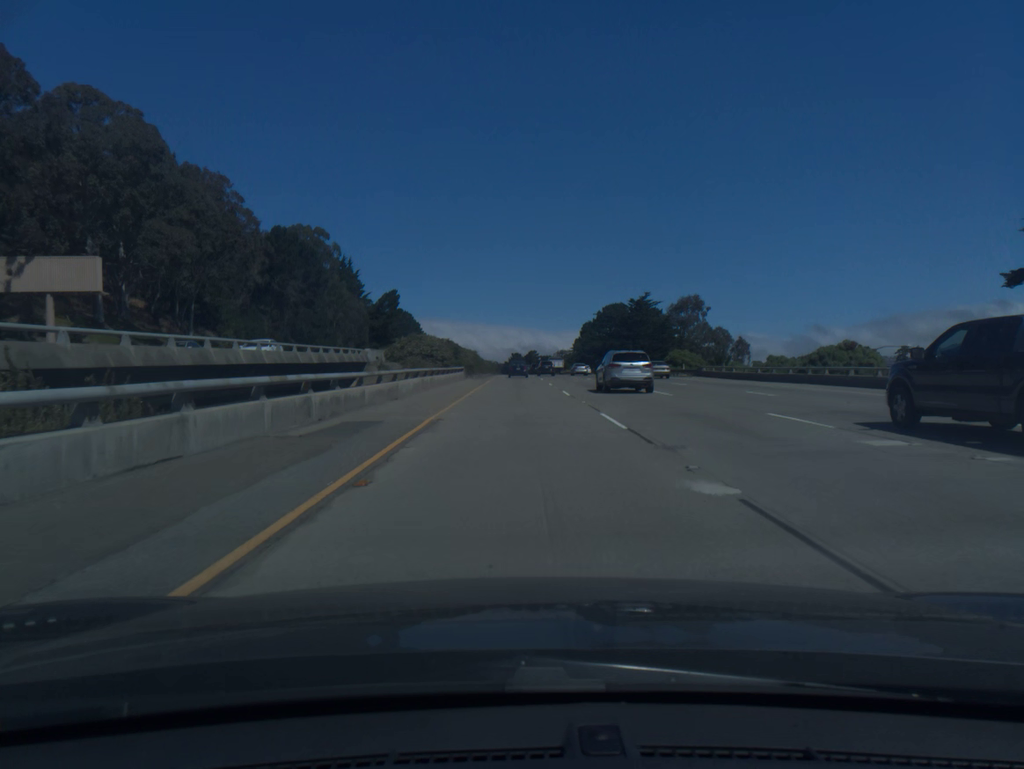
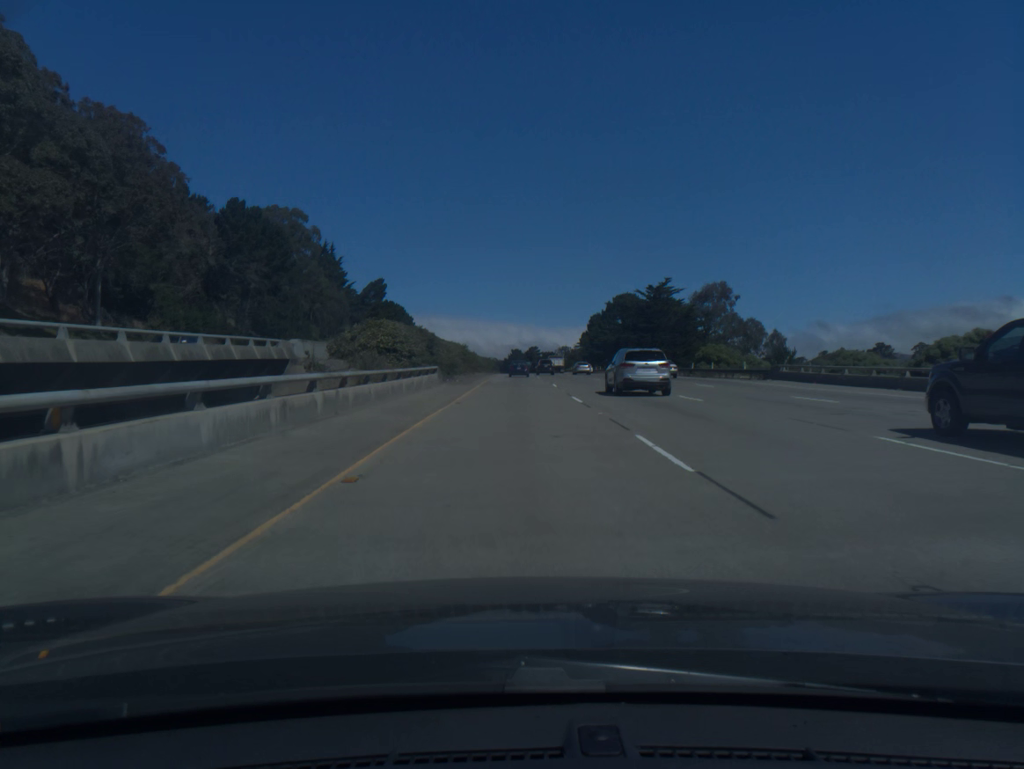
(0.0, +20.1) m; 0°
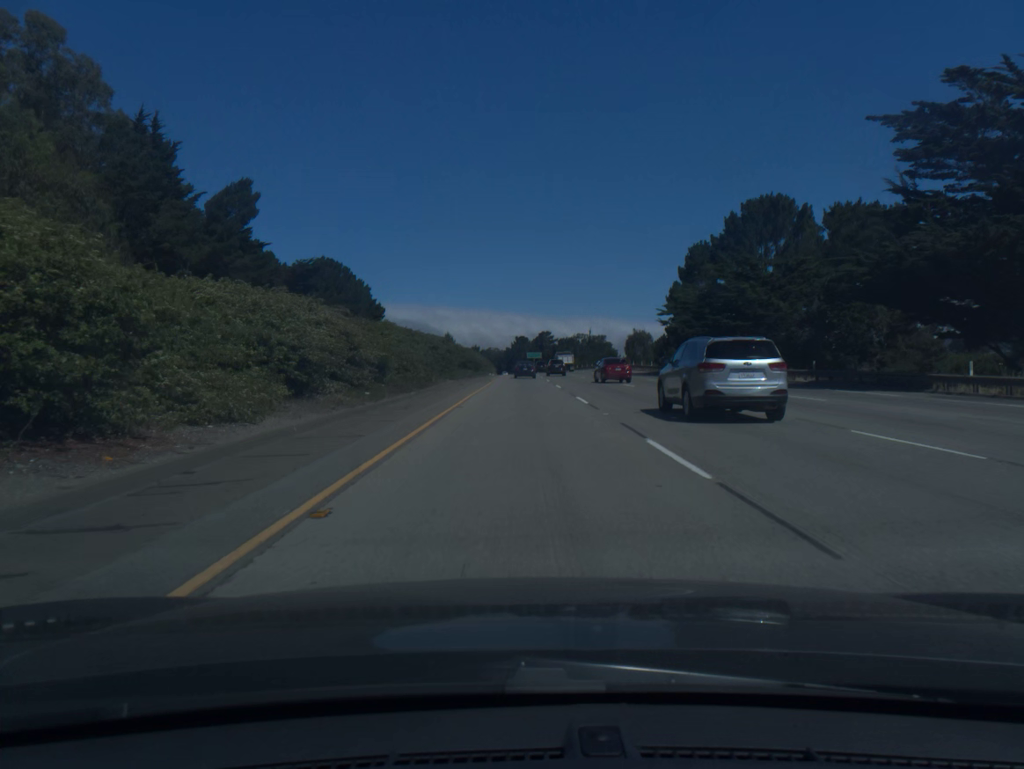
(-0.3, +98.1) m; 0°
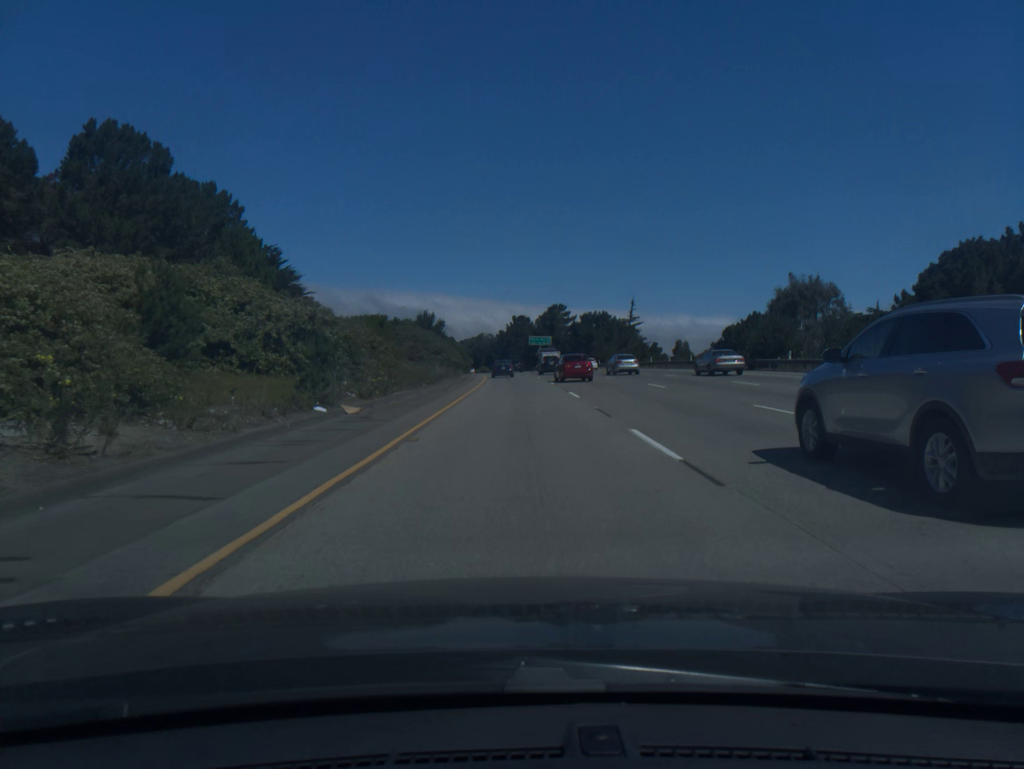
(+0.3, +96.3) m; 0°
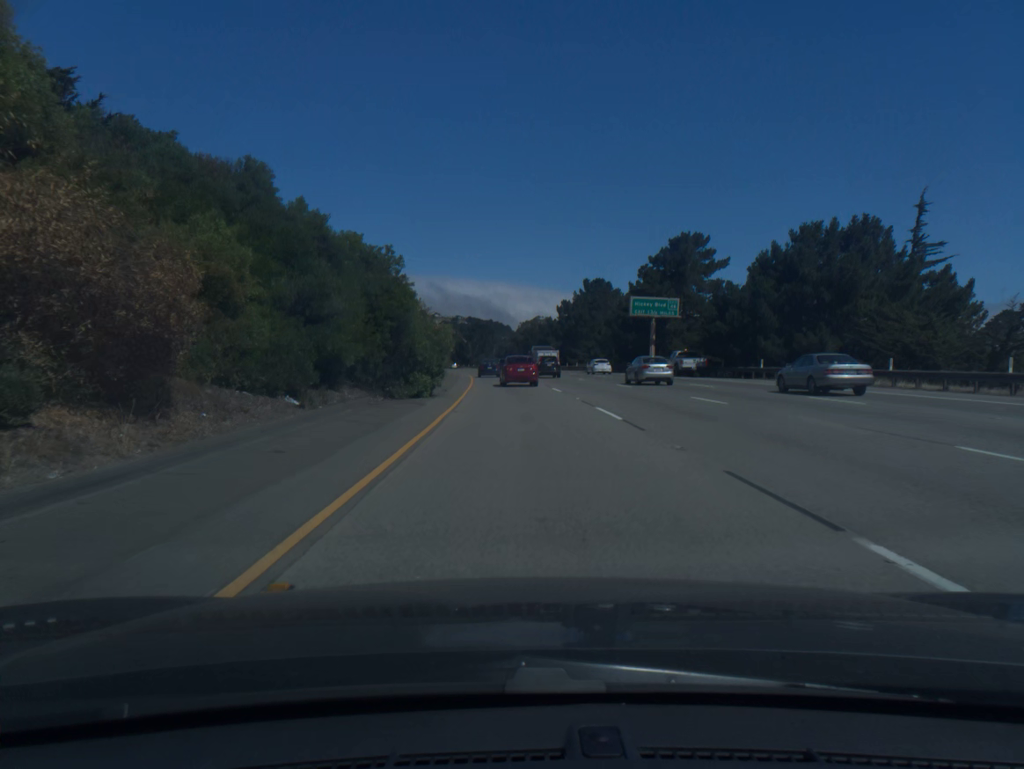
(-2.6, +95.8) m; -4°
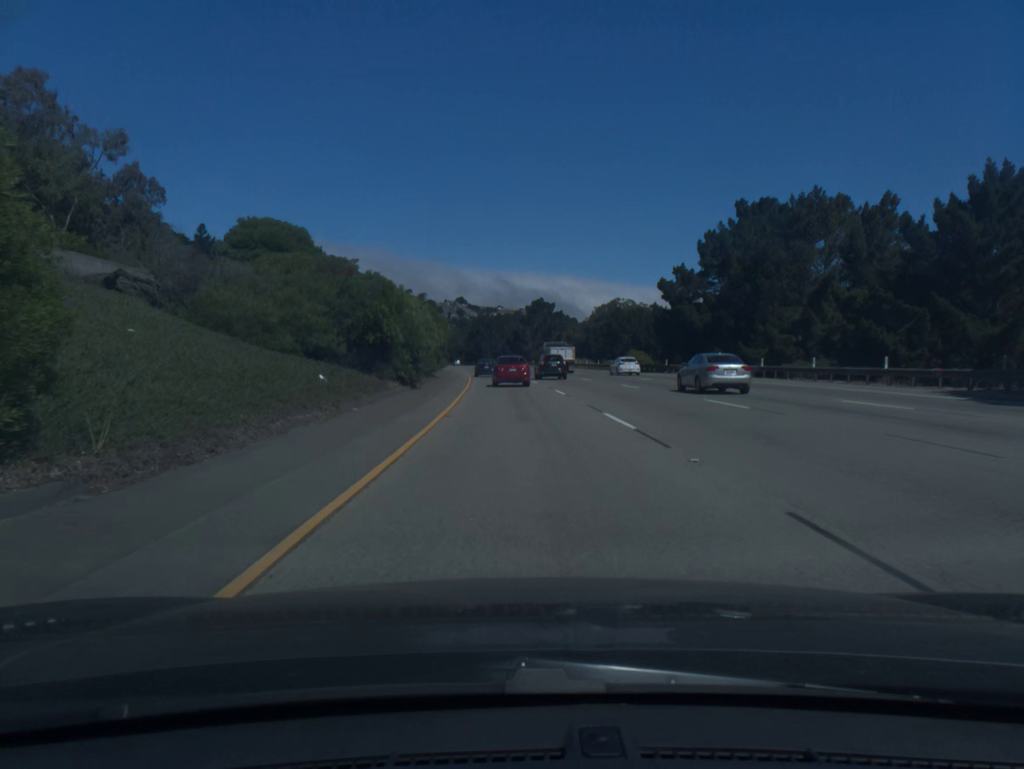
(-3.0, +74.7) m; -5°
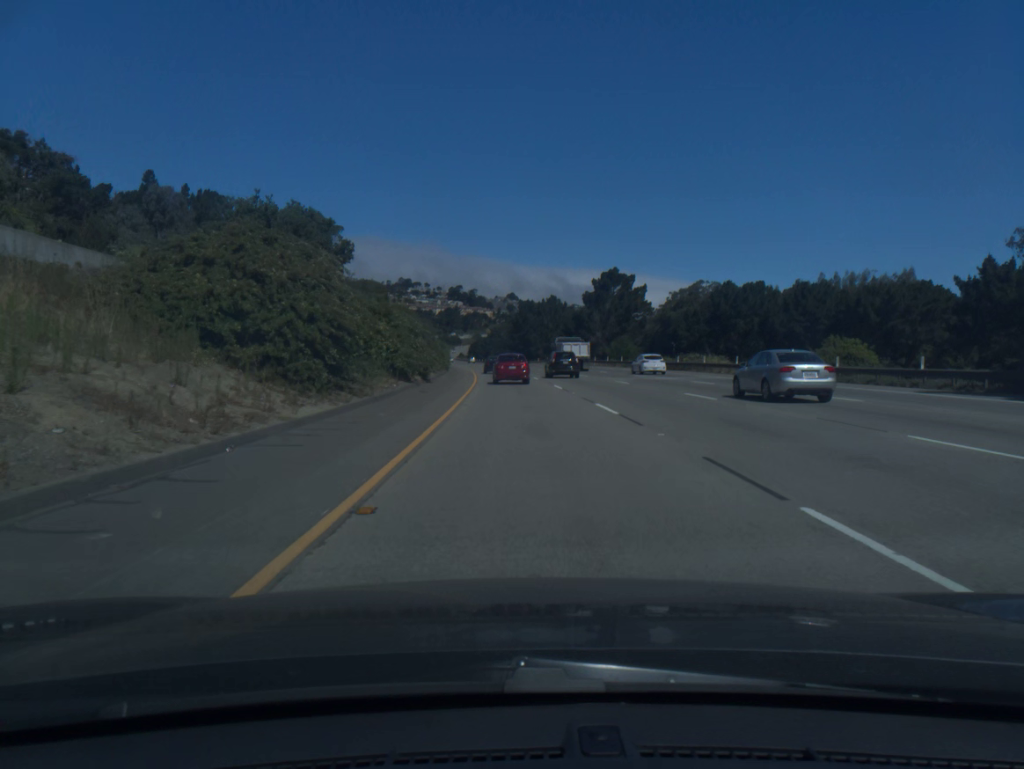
(-1.8, +54.6) m; -4°
